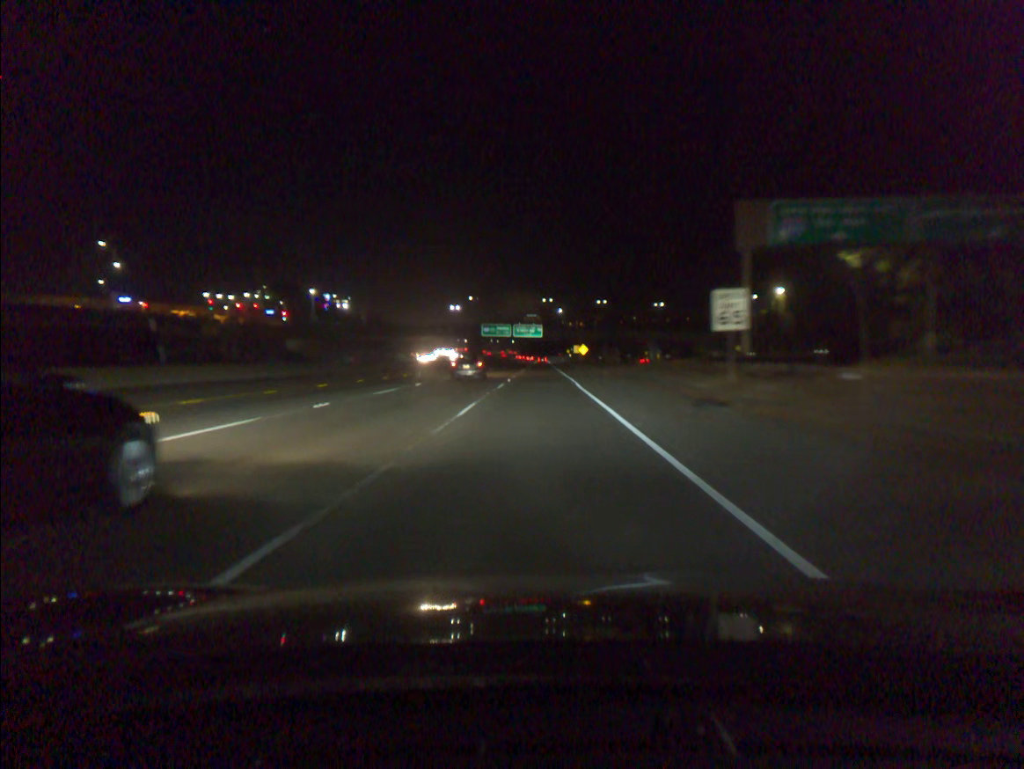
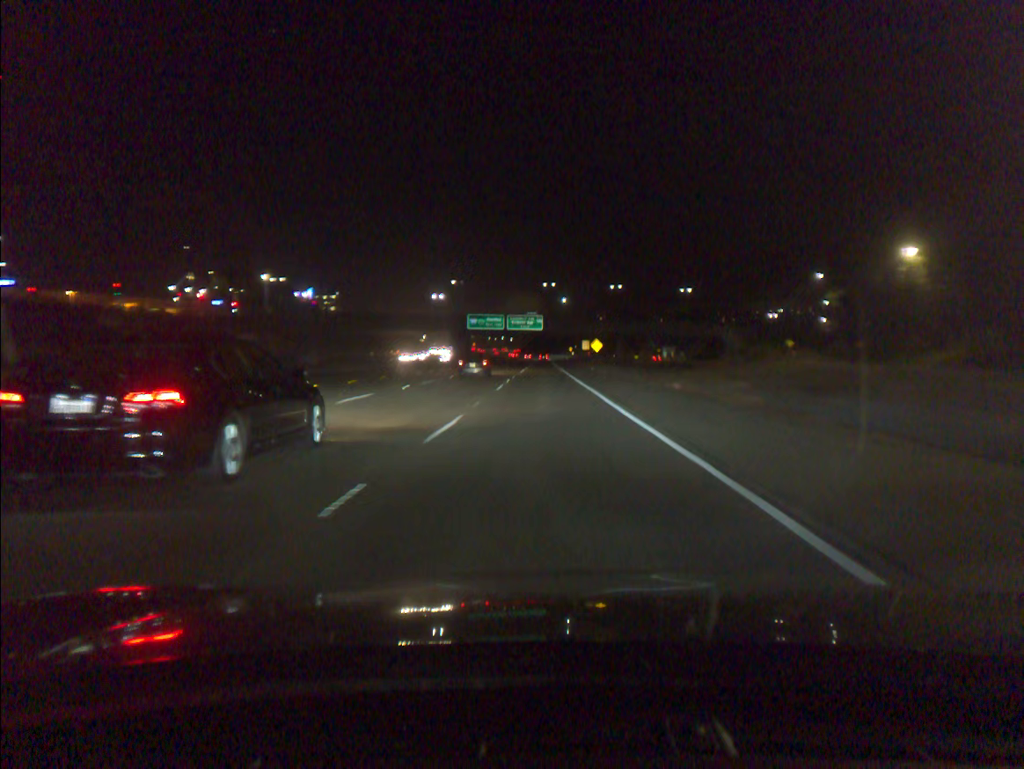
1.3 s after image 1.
(-0.1, +34.3) m; 0°
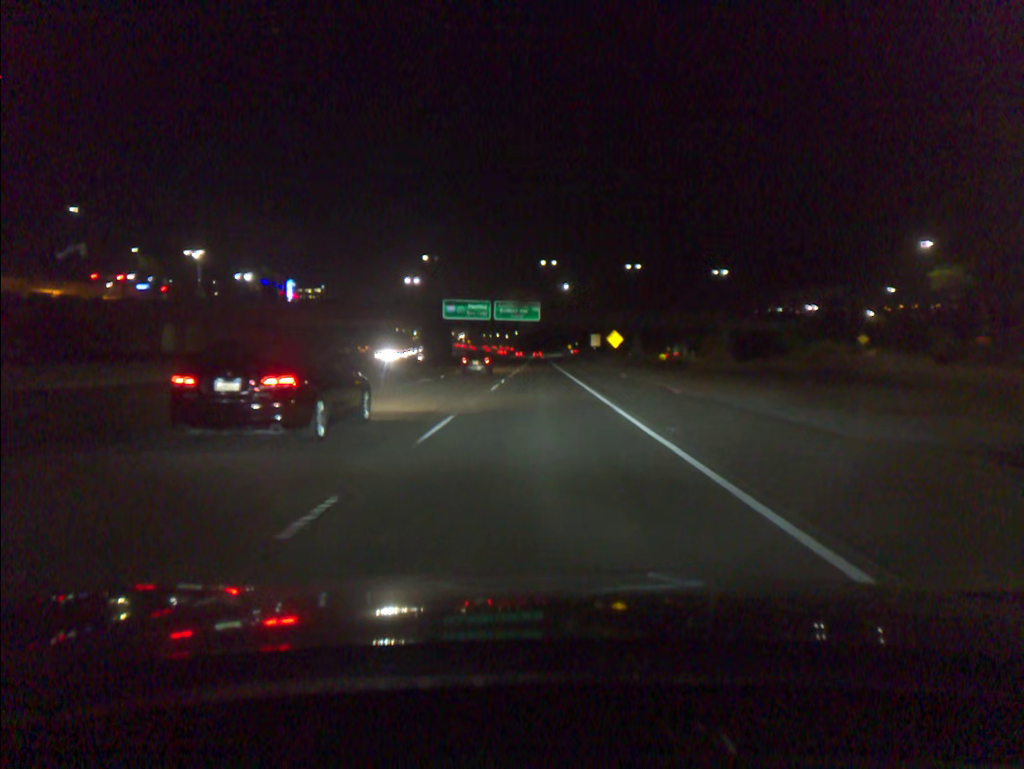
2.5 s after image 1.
(+0.1, +32.3) m; 0°
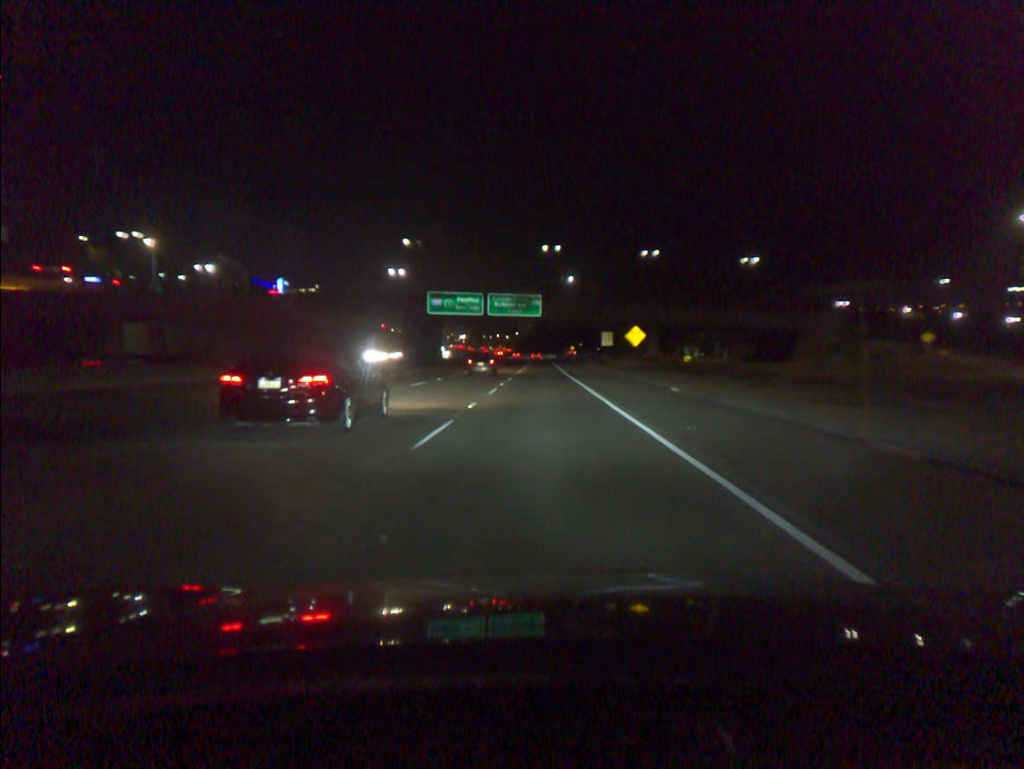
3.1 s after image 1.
(0.0, +16.4) m; 0°
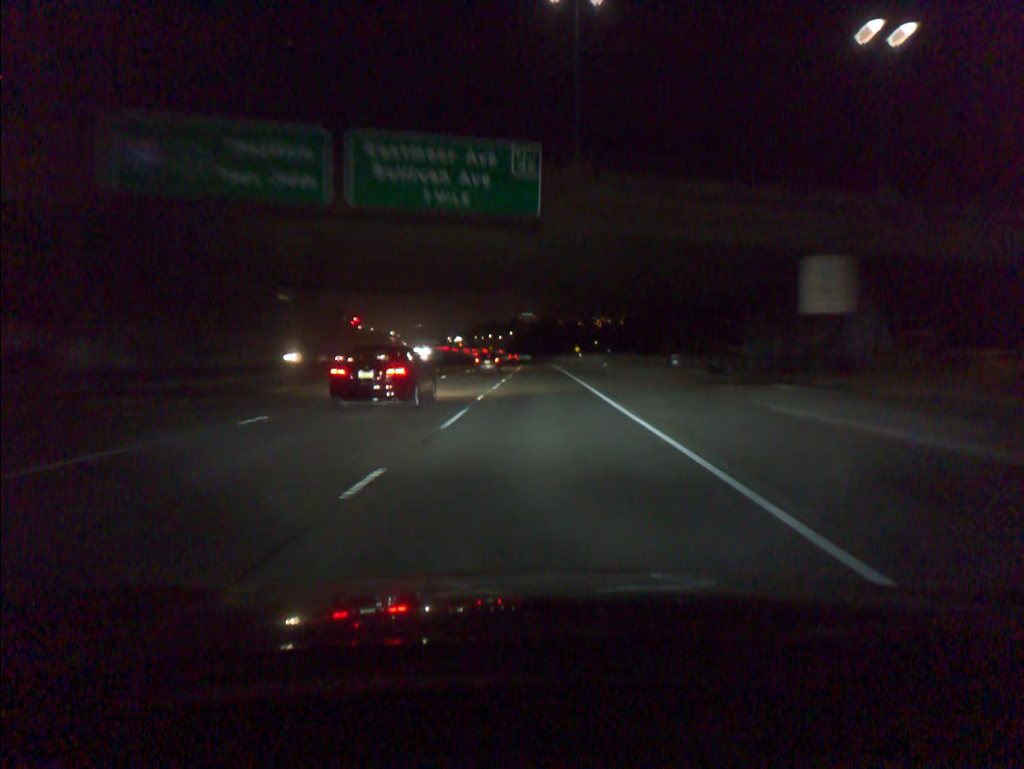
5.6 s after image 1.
(0.0, +69.7) m; 0°
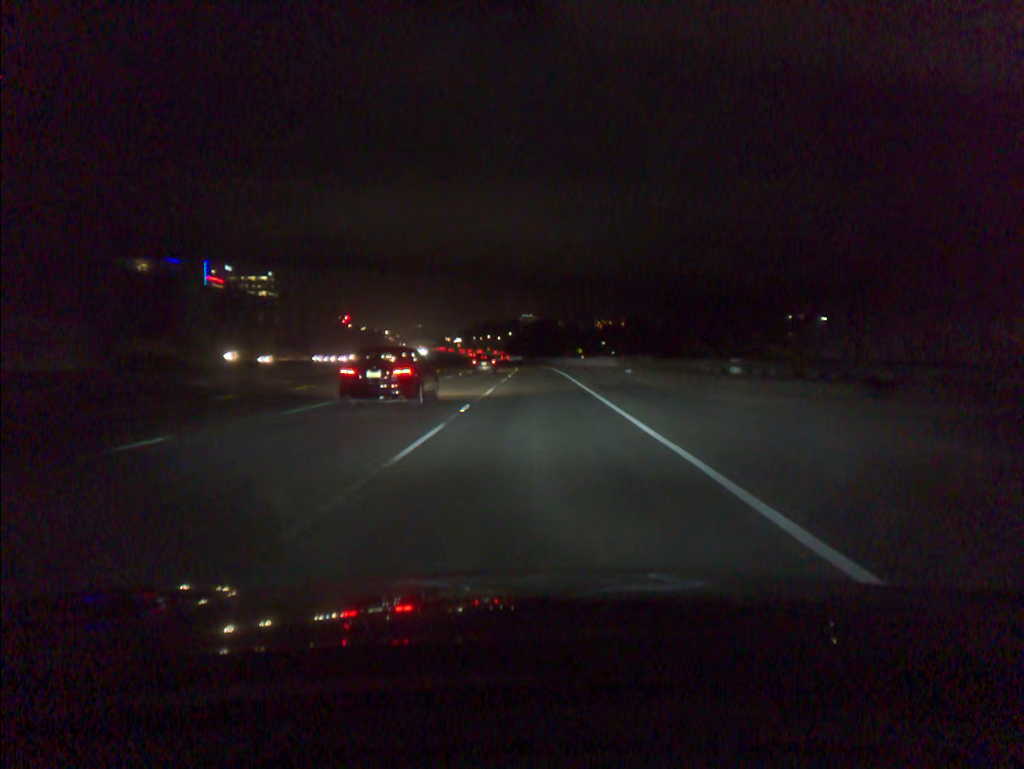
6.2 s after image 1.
(0.0, +18.5) m; 0°
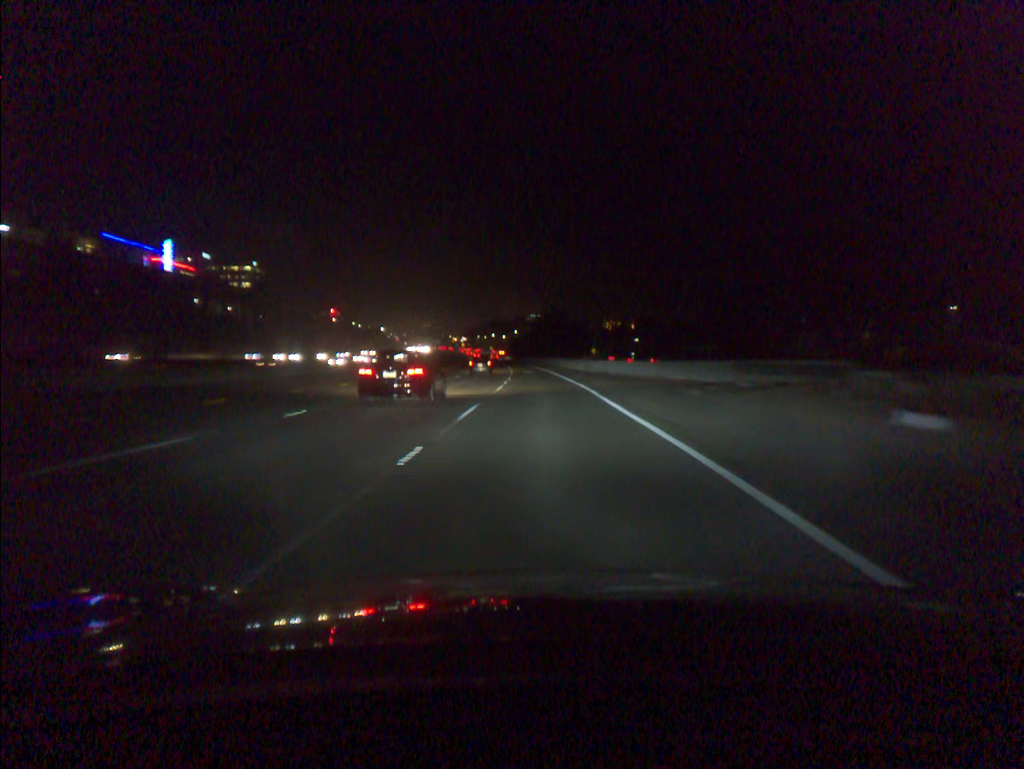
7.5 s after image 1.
(-0.2, +37.5) m; 0°
